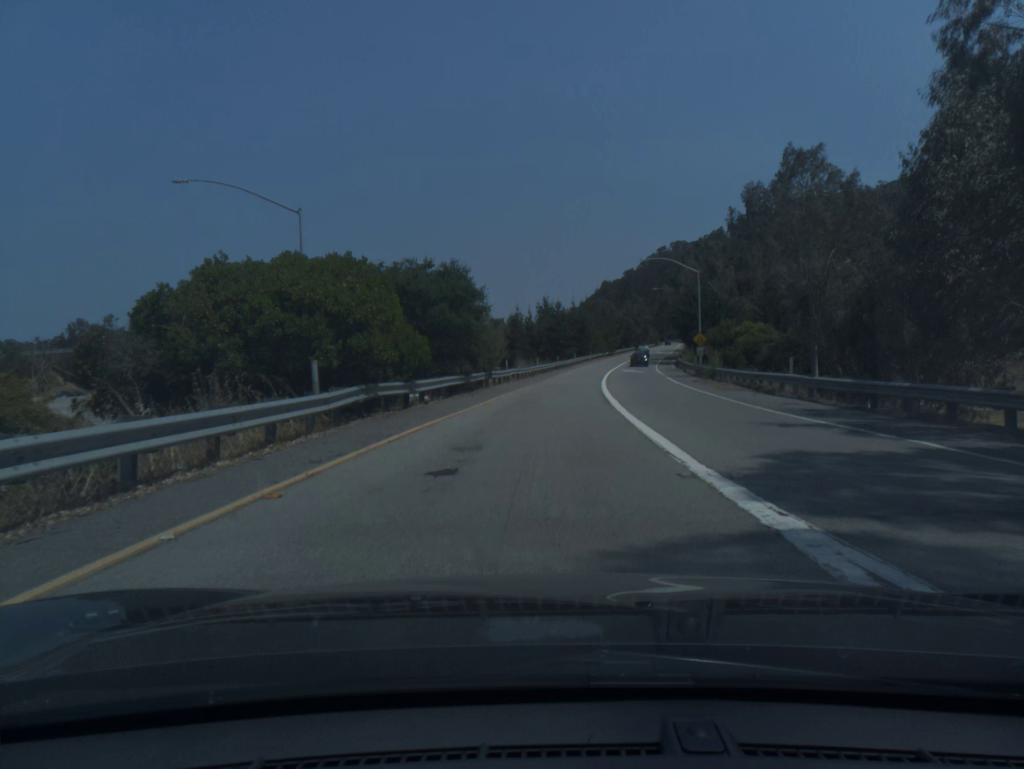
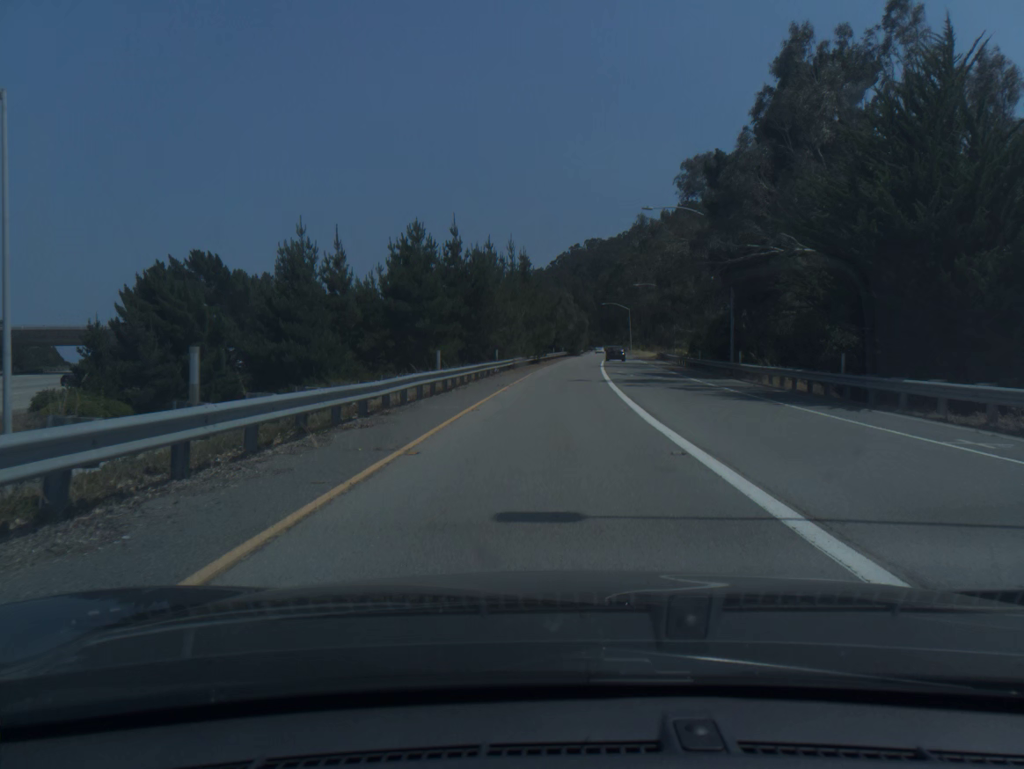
(+3.4, +66.0) m; +7°
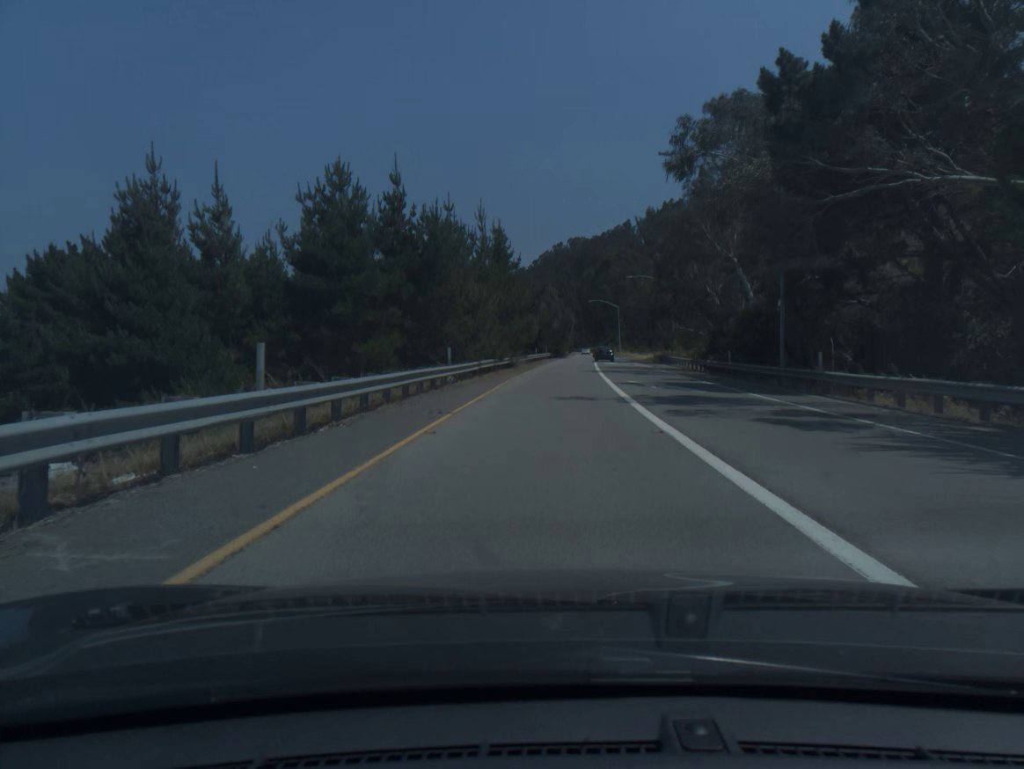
(+0.1, +13.2) m; +1°
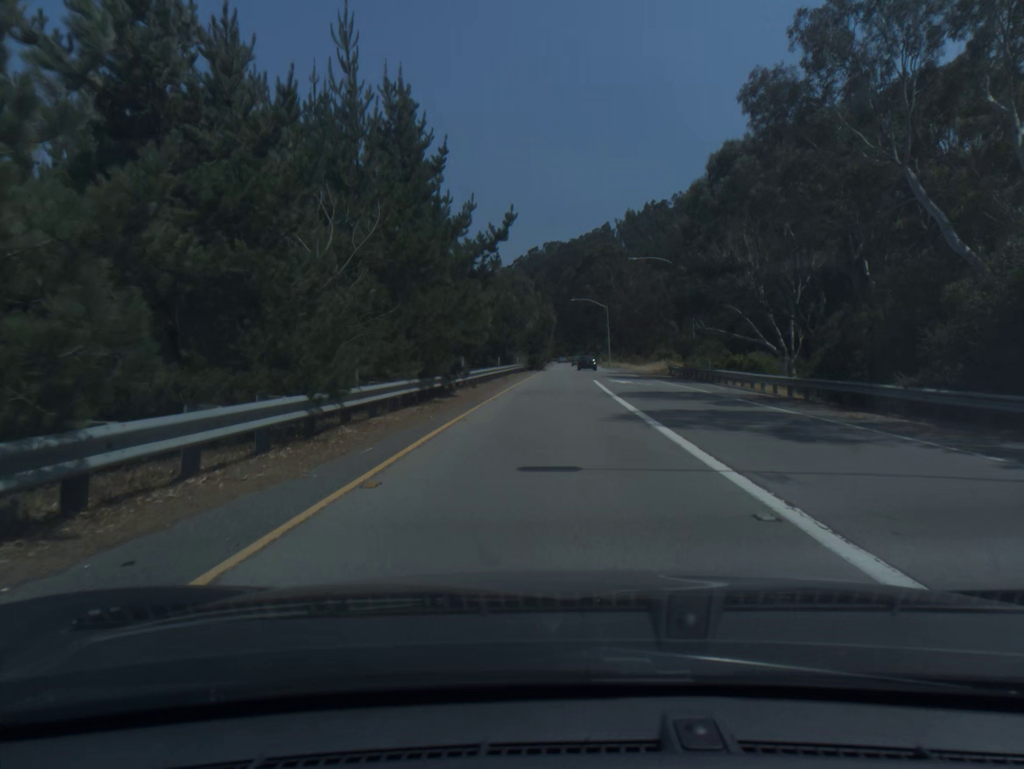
(+0.4, +26.4) m; +2°
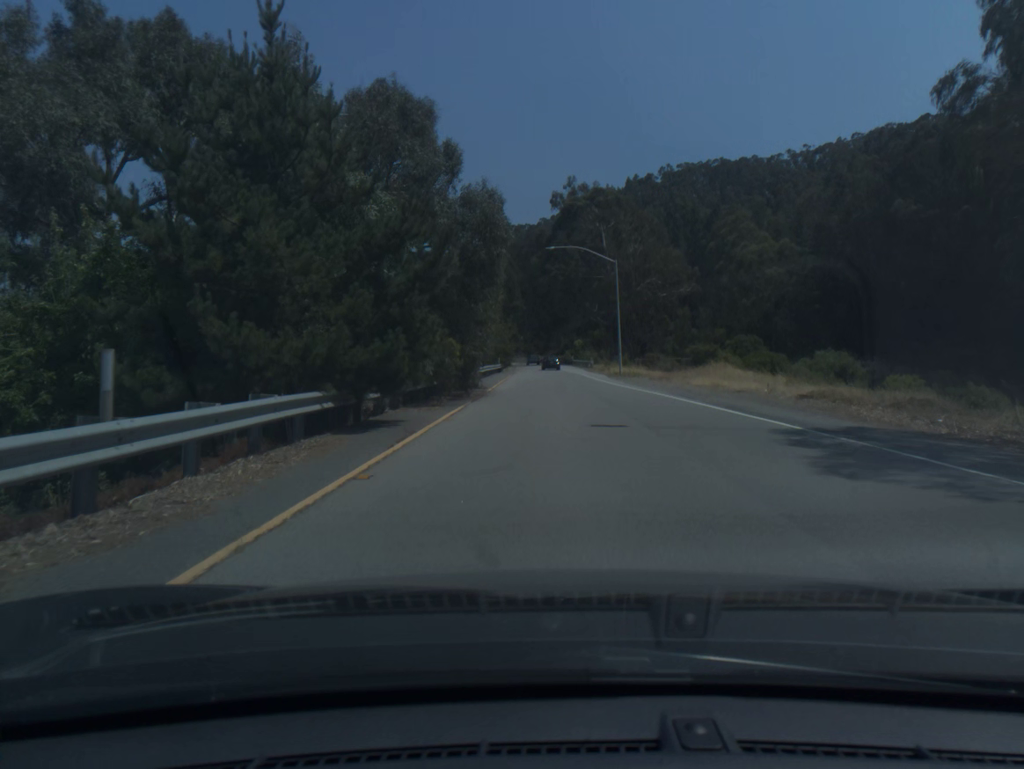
(+1.2, +52.8) m; +2°
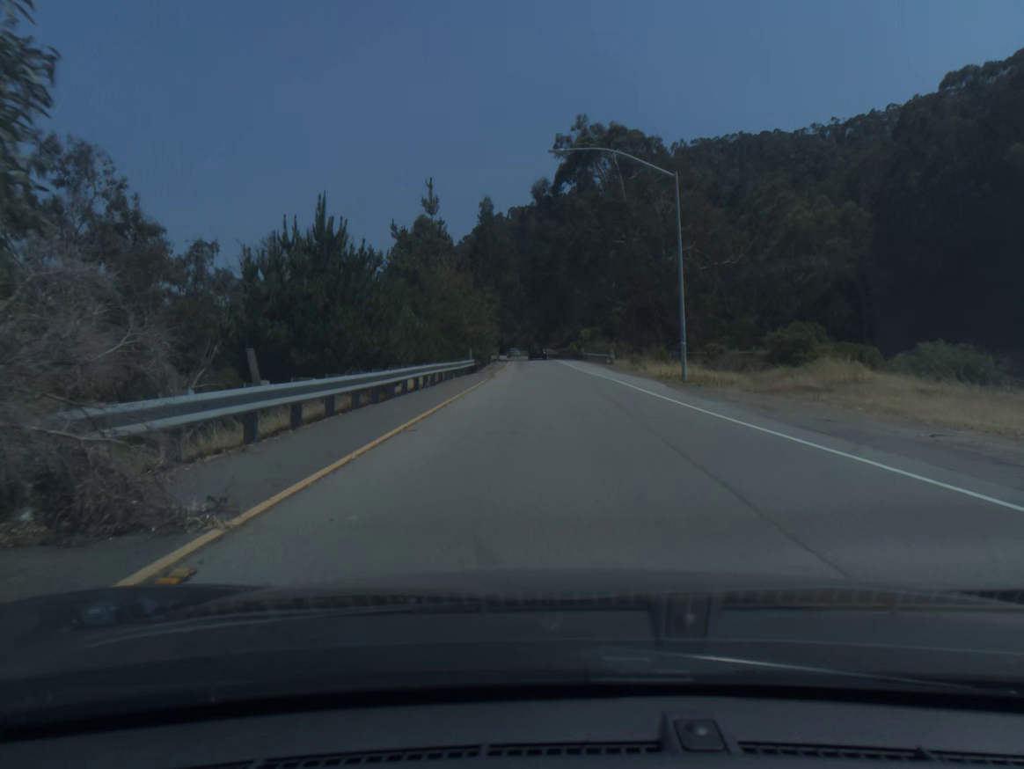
(0.0, +26.5) m; 0°
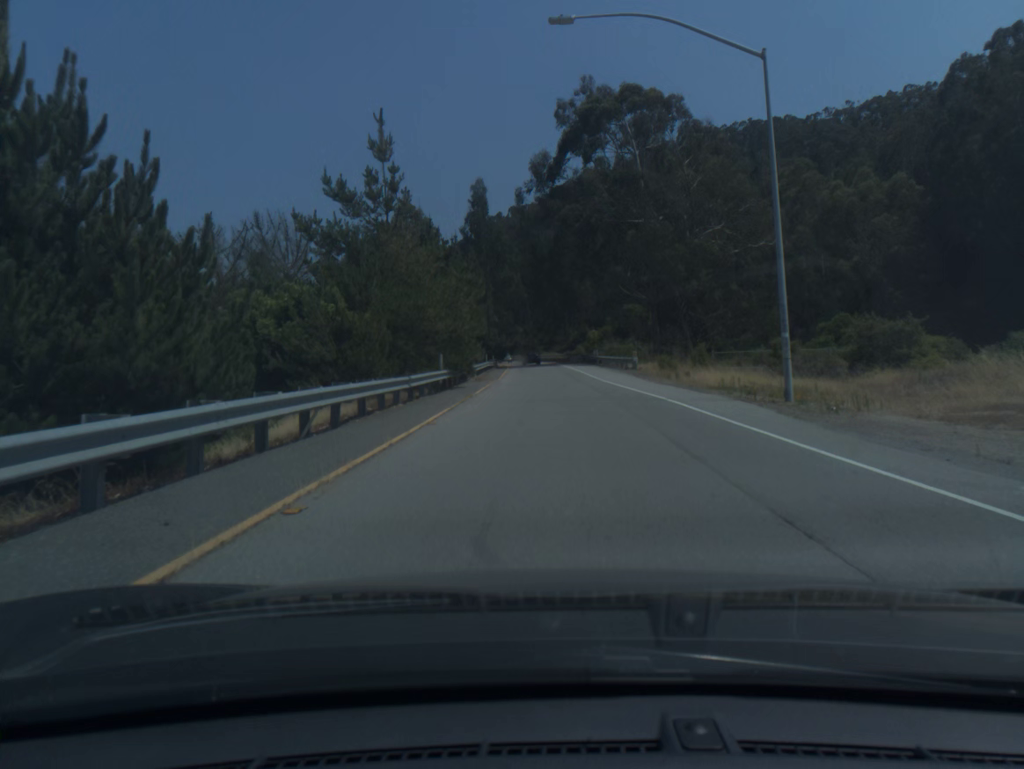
(0.0, +13.3) m; 0°
